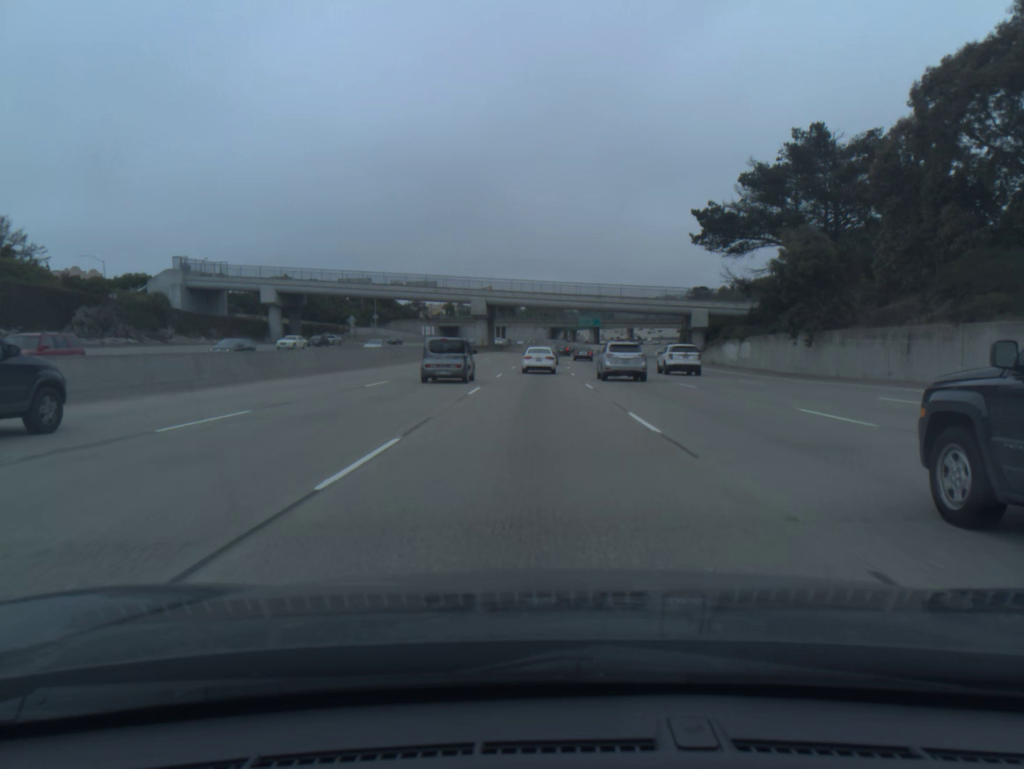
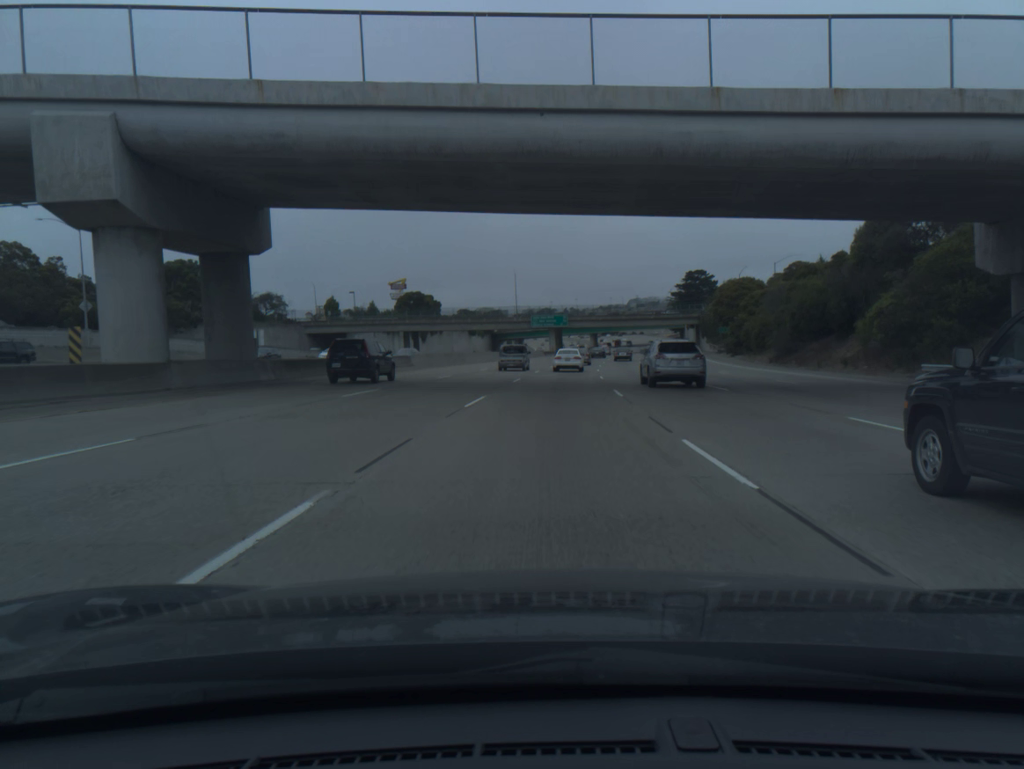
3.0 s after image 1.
(+1.7, +89.8) m; +4°
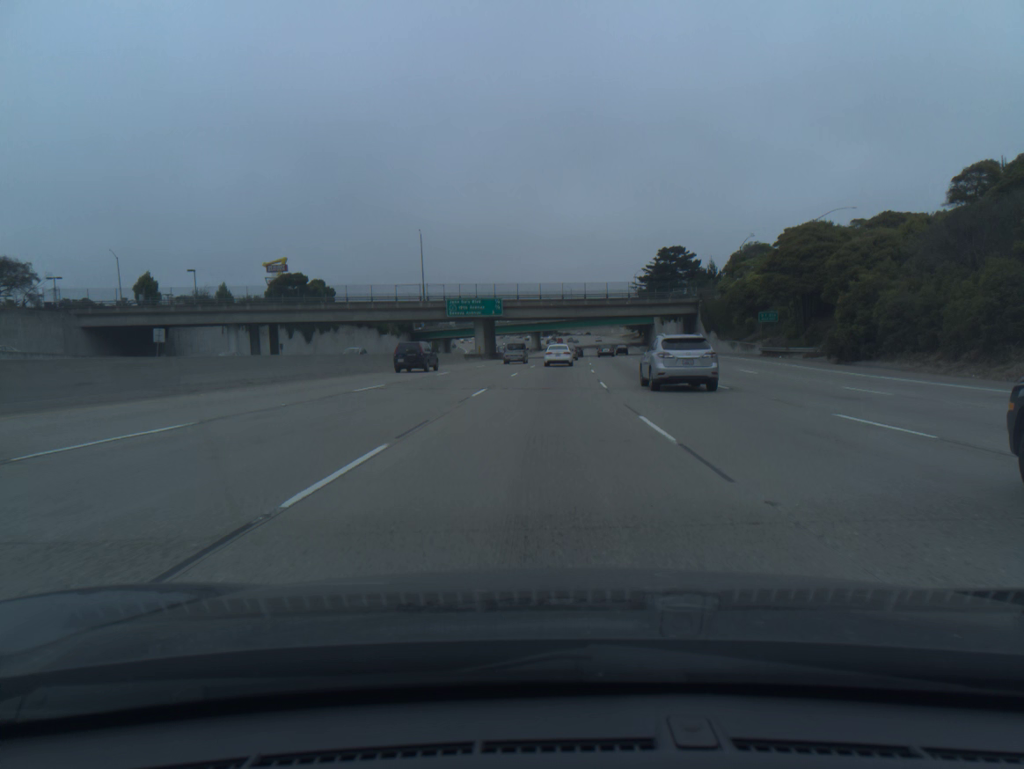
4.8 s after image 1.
(+2.2, +53.8) m; +5°
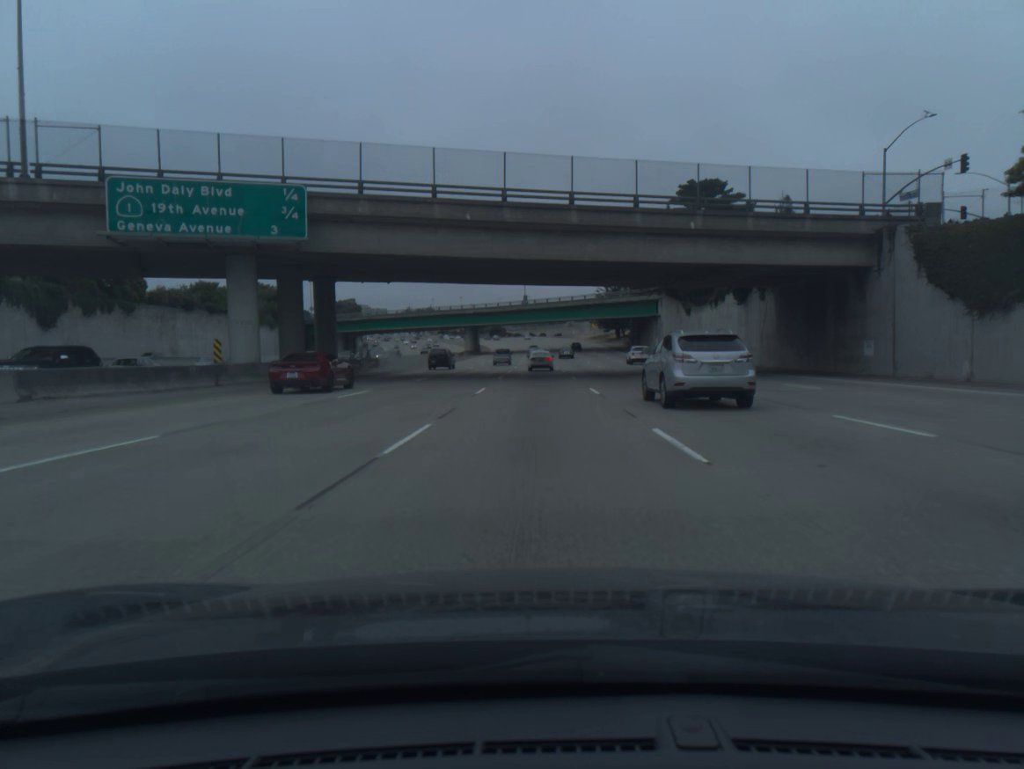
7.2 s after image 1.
(+2.6, +71.6) m; +4°
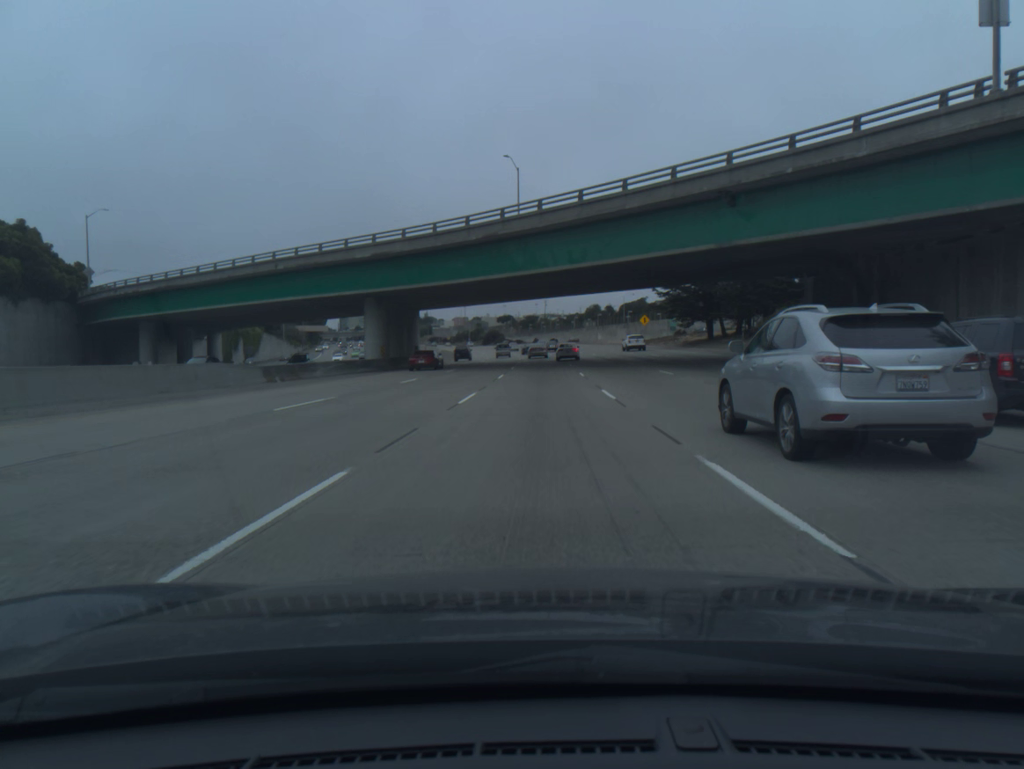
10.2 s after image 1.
(-0.2, +90.1) m; -1°
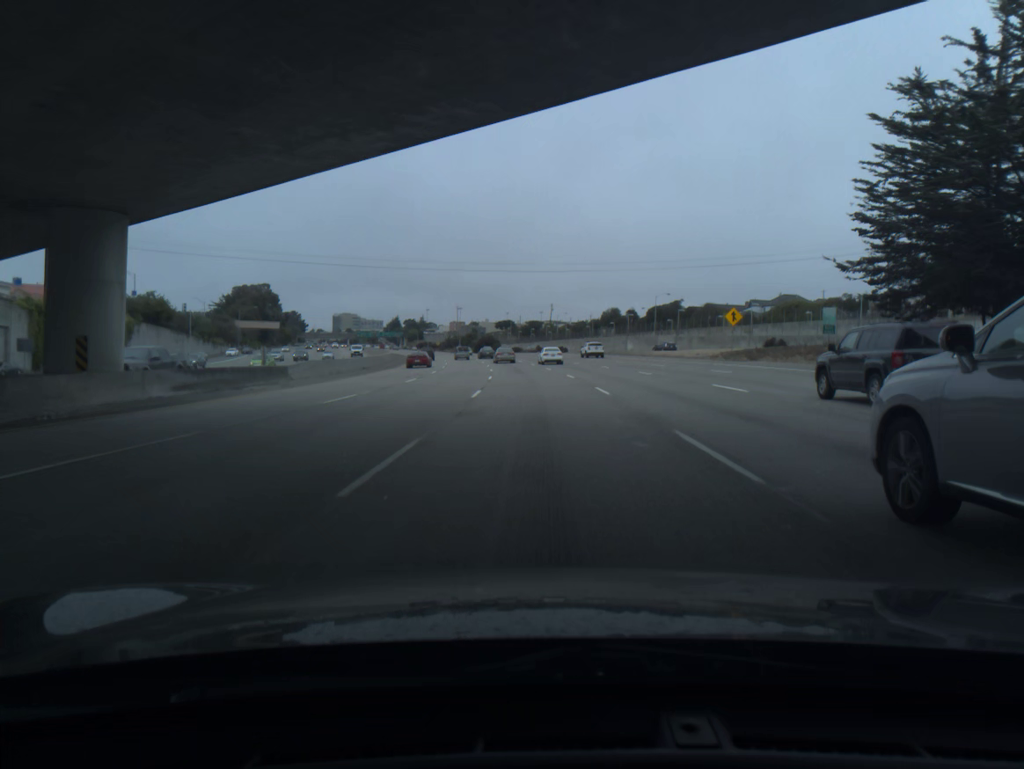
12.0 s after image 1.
(-0.1, +54.5) m; 0°
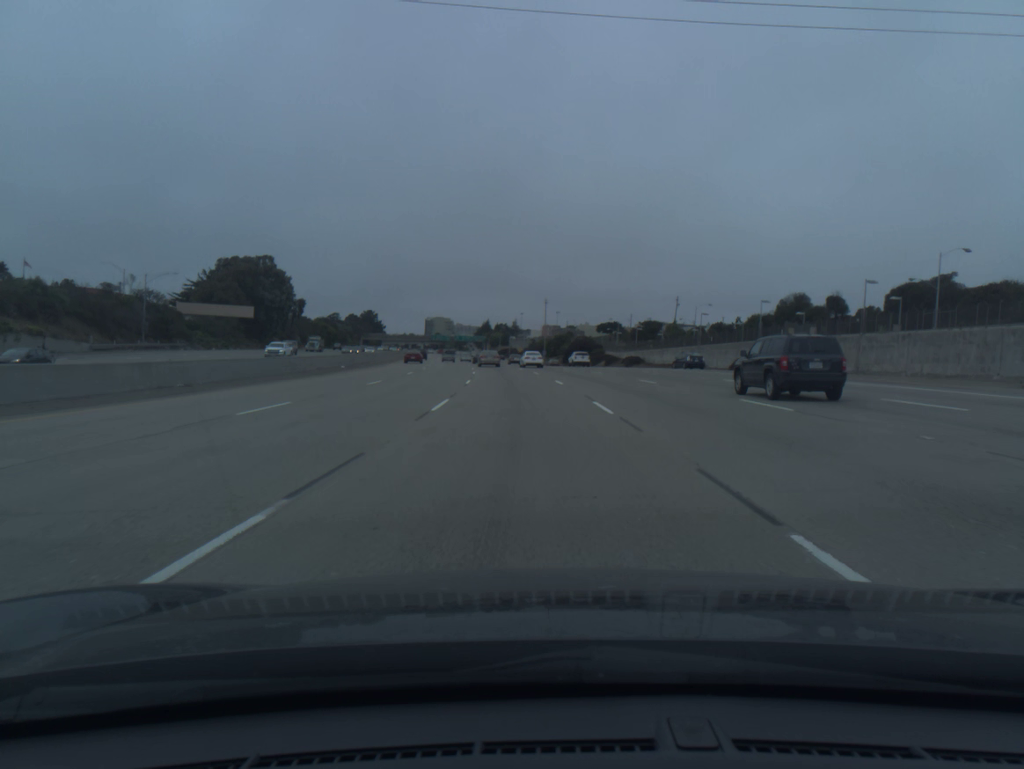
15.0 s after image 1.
(-4.7, +90.5) m; -7°
